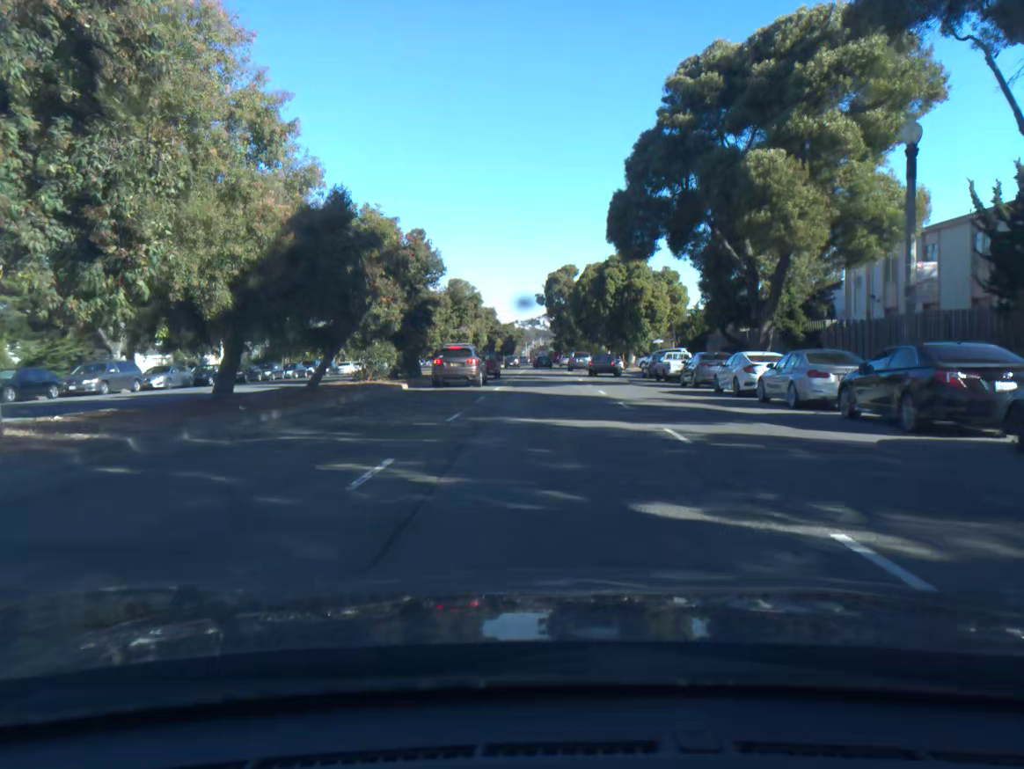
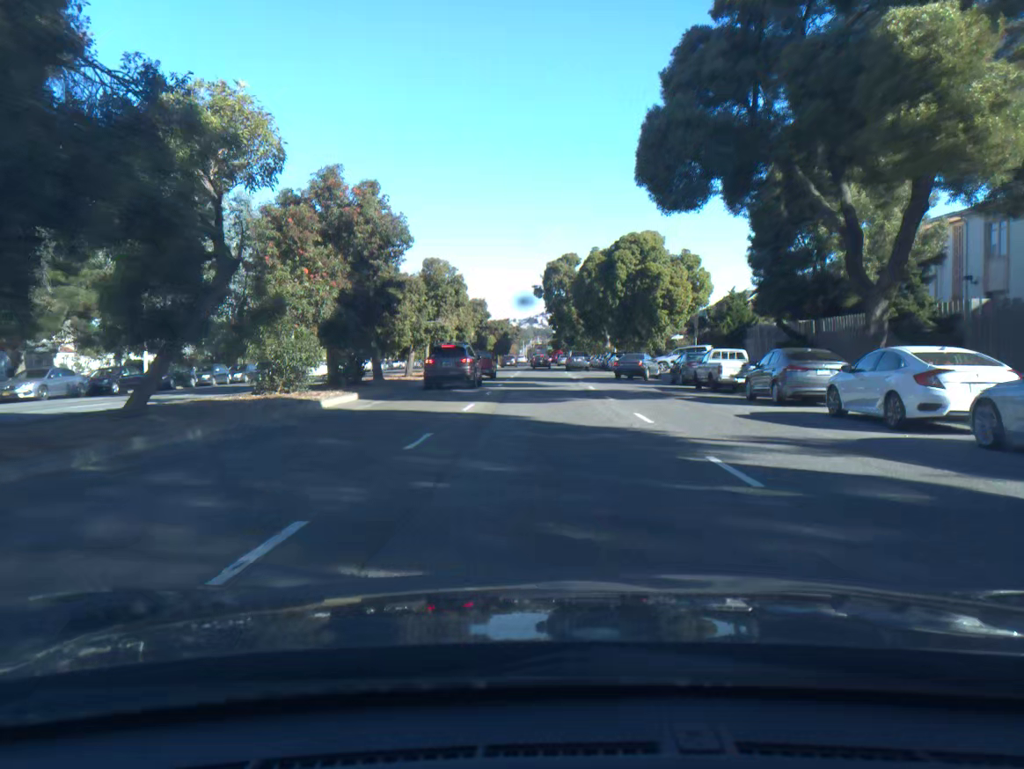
(0.0, +10.8) m; 0°
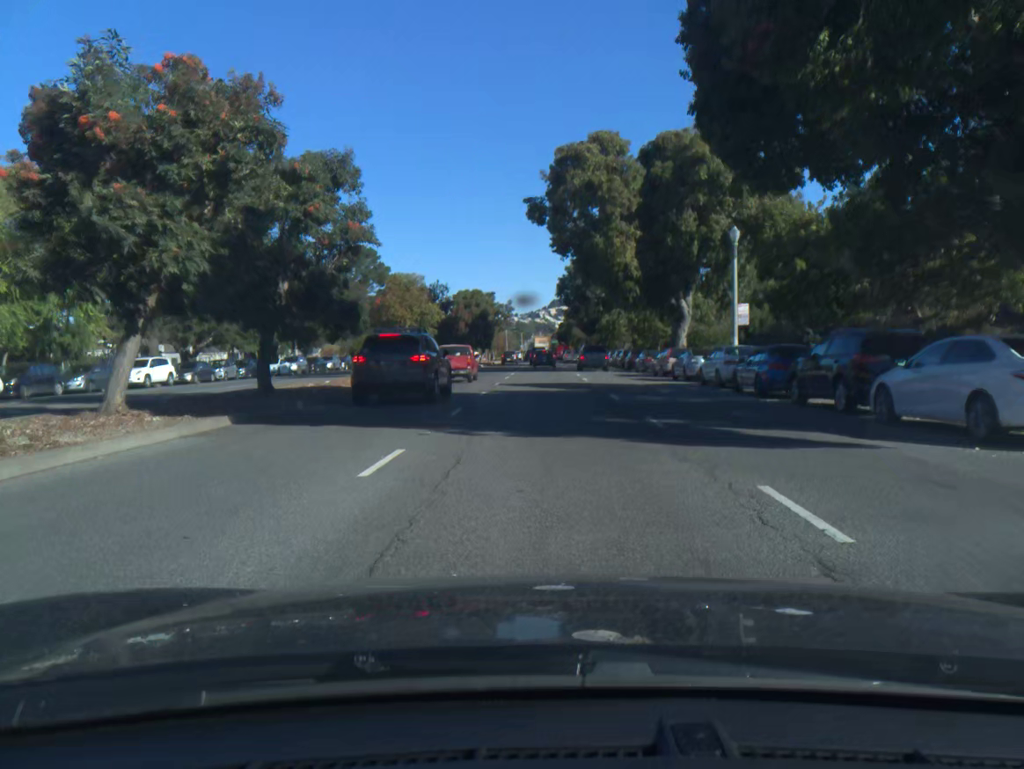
(0.0, +53.7) m; 0°
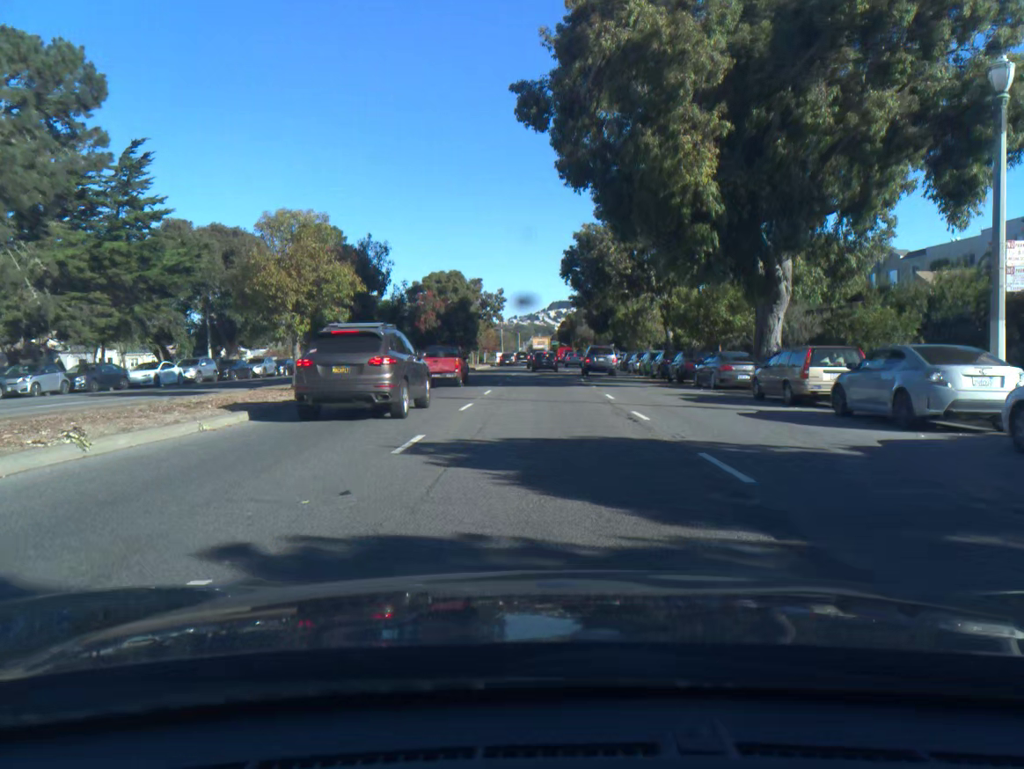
(0.0, +20.0) m; 0°
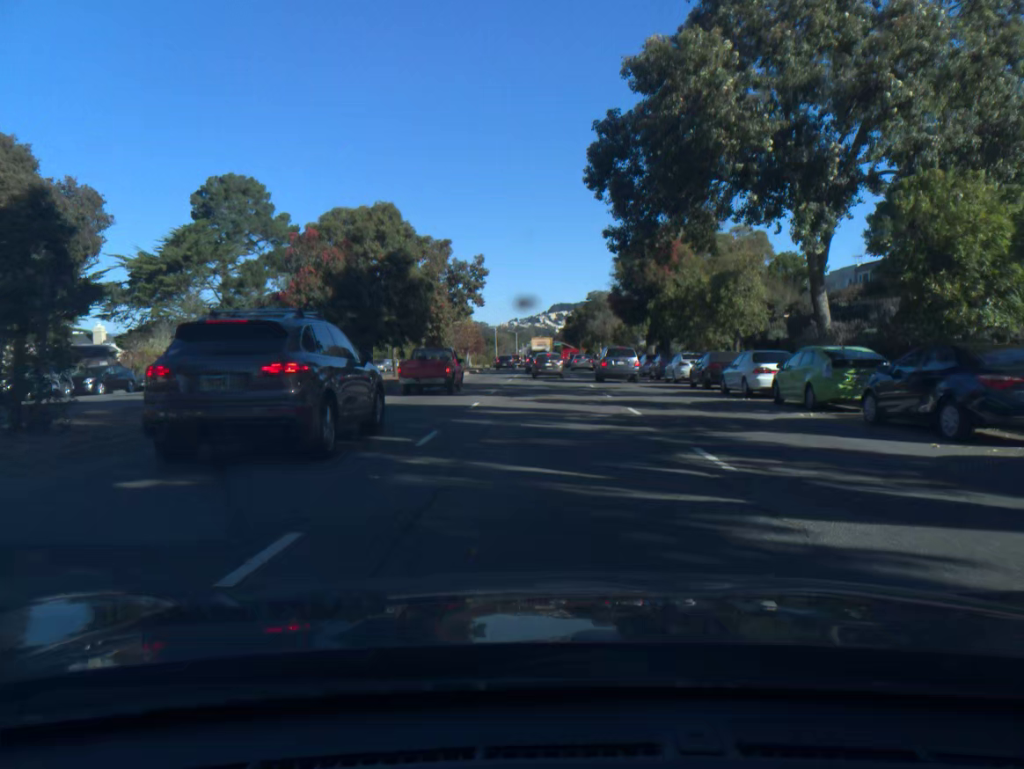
(0.0, +28.0) m; 0°
